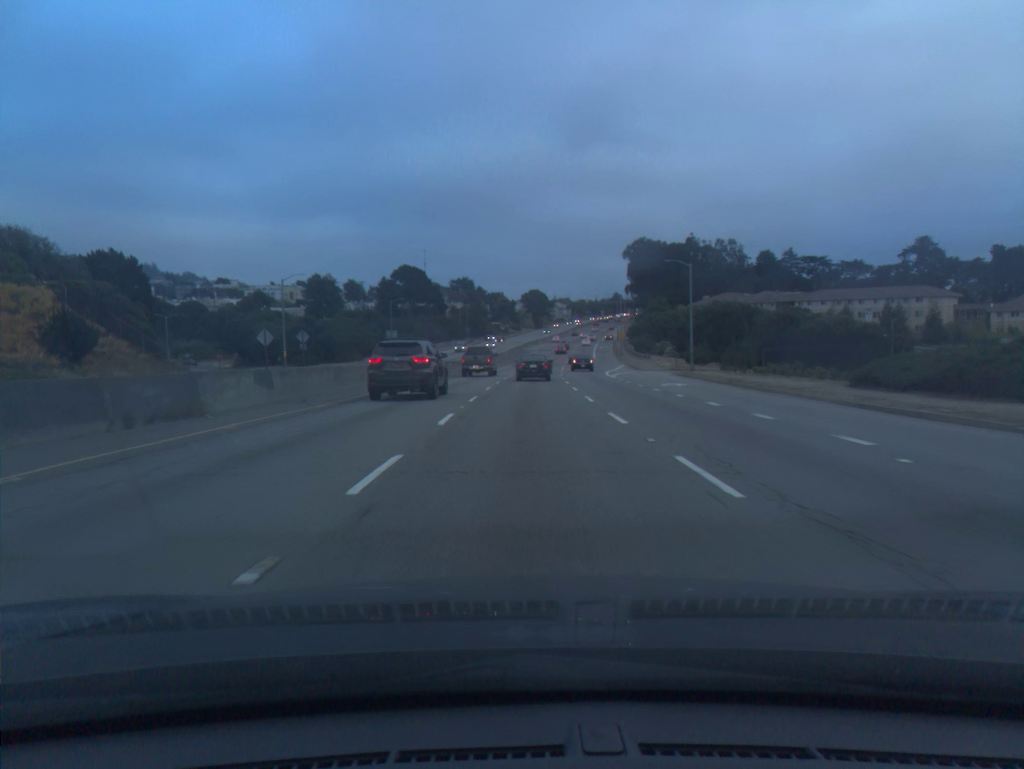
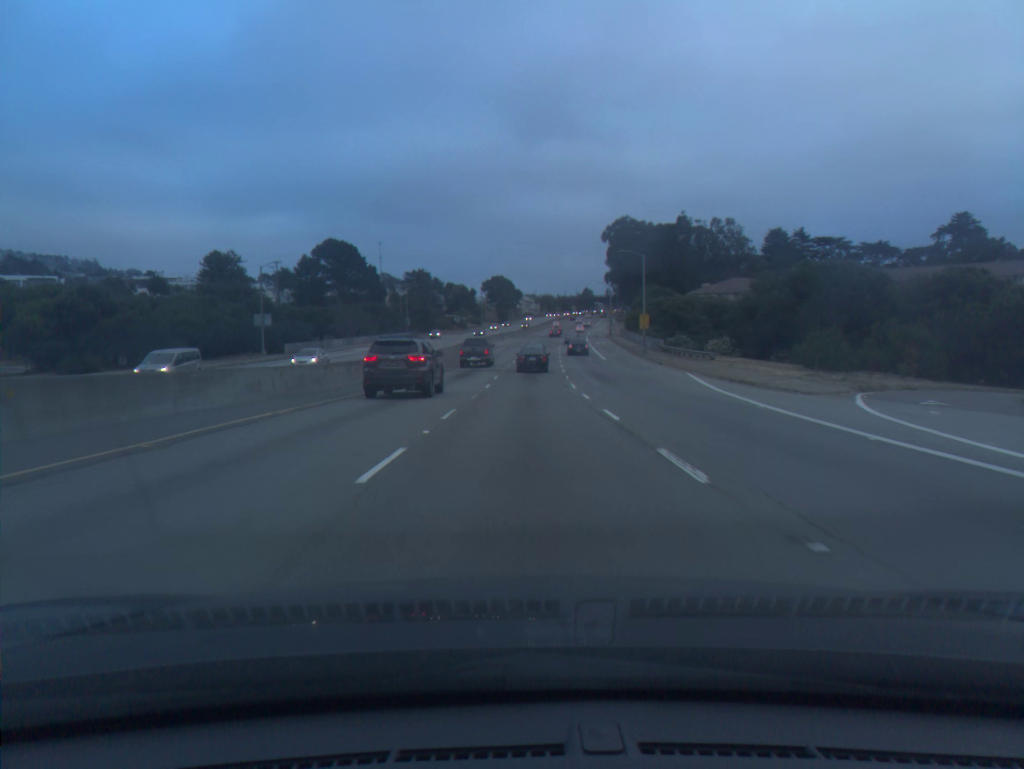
(+1.0, +51.1) m; +3°
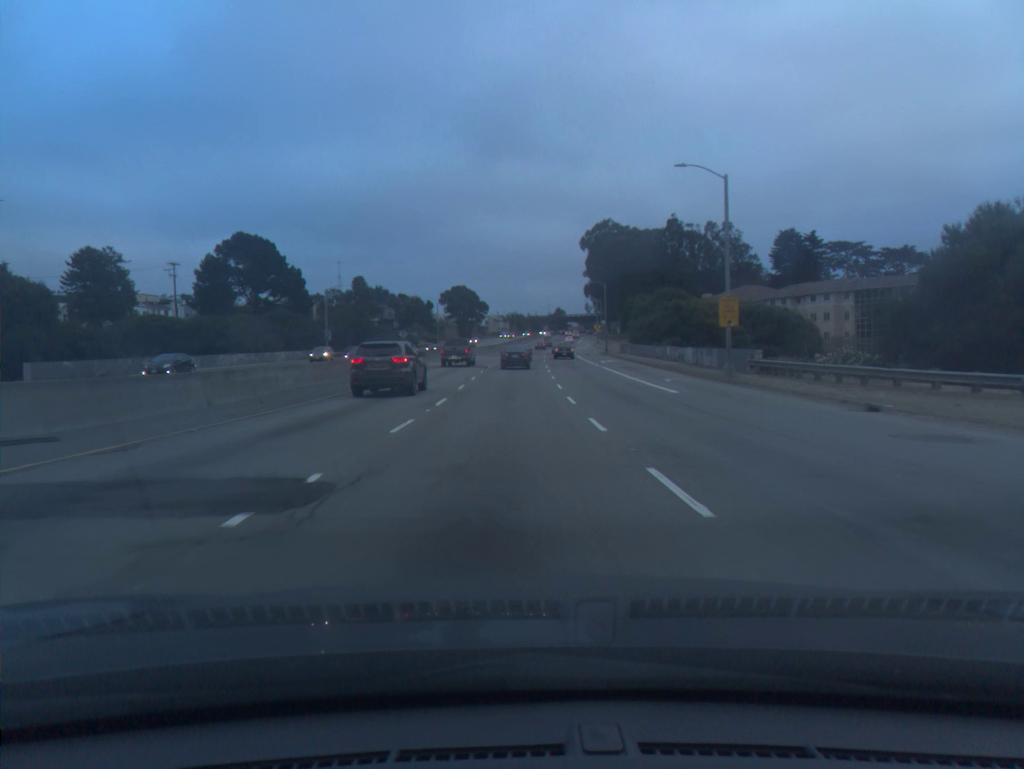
(+0.9, +38.6) m; +2°
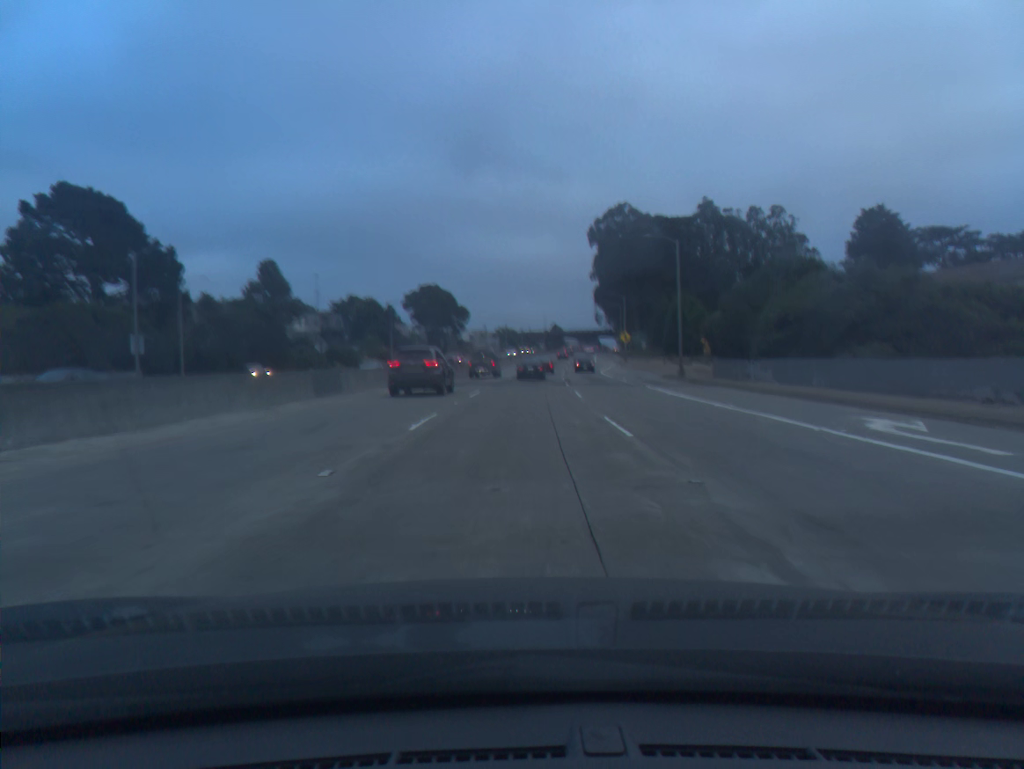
(+0.3, +51.8) m; +1°
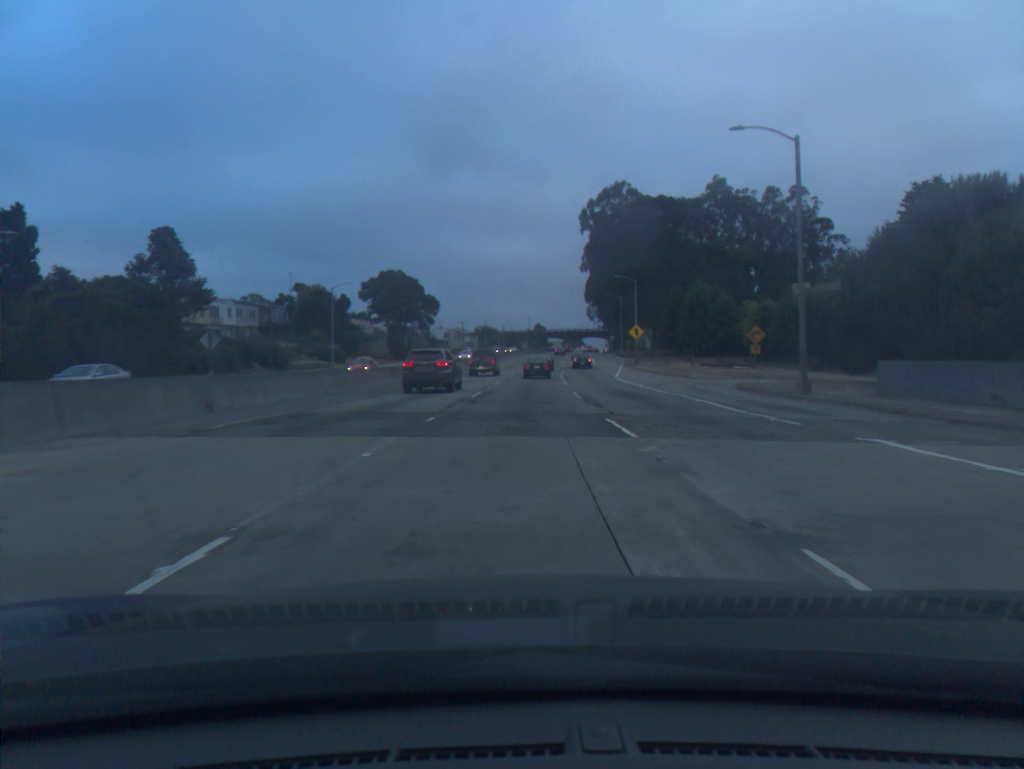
(+0.3, +25.9) m; +1°
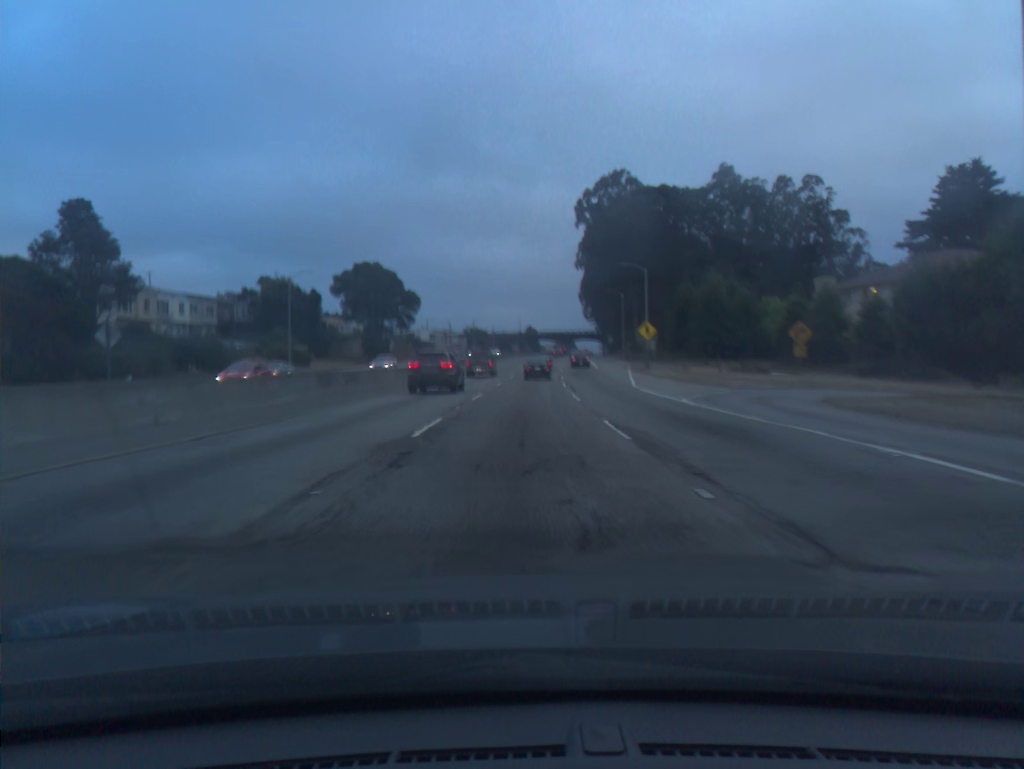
(+0.1, +13.1) m; +1°
